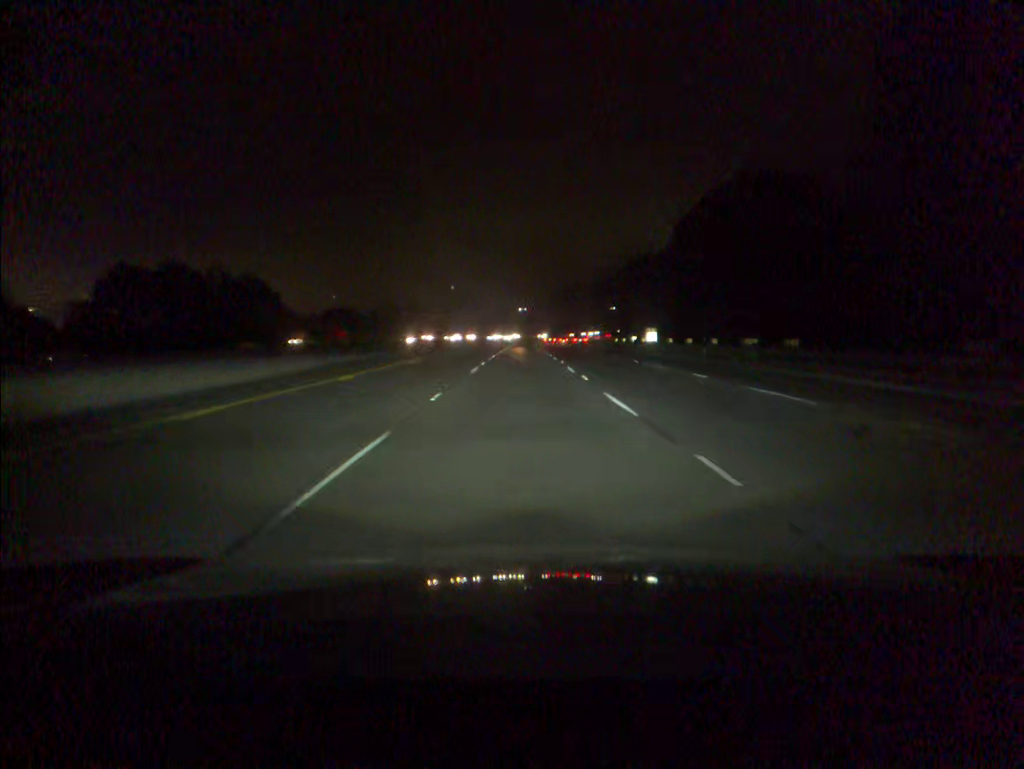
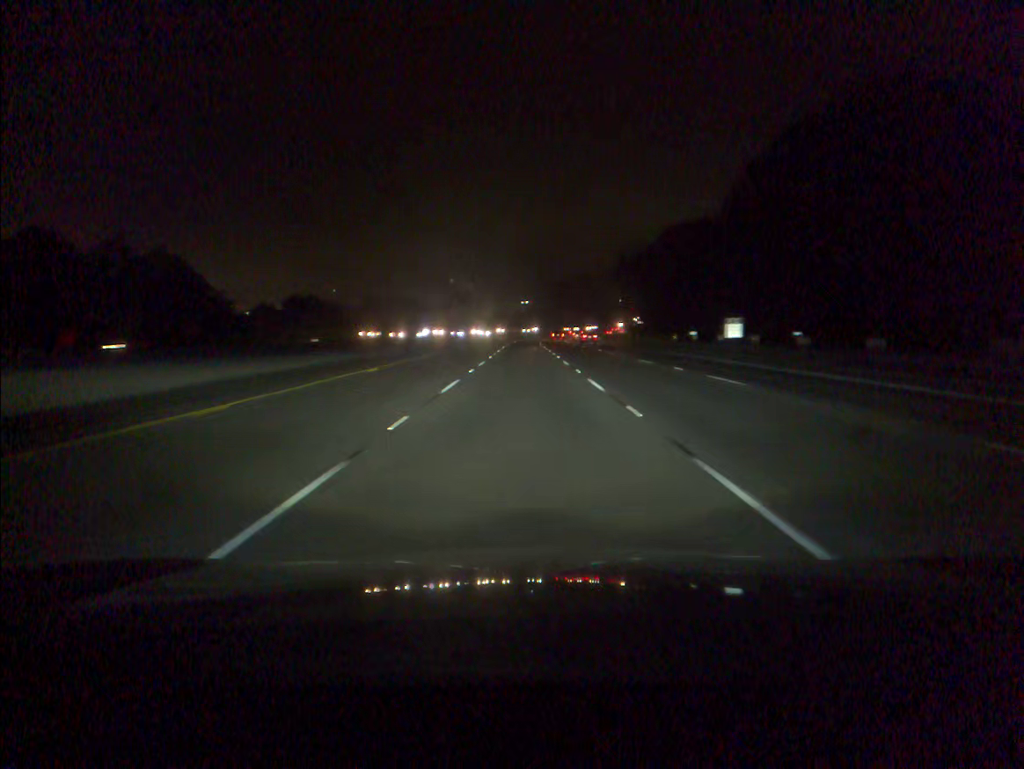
(-0.1, +38.9) m; 0°
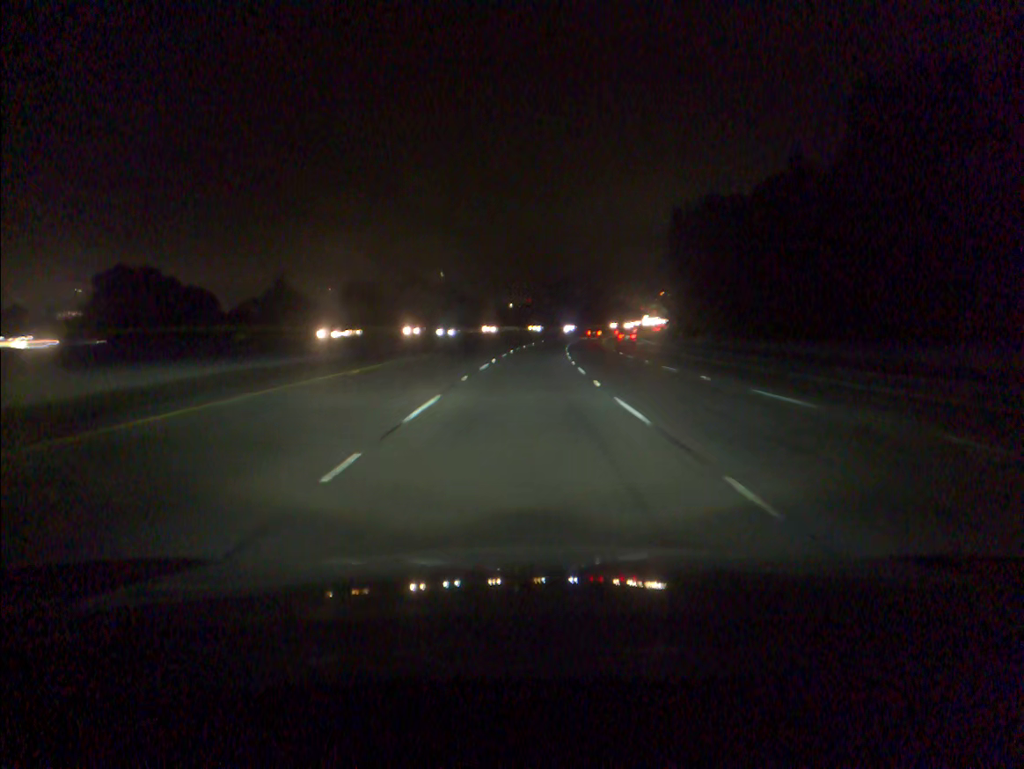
(-0.1, +77.7) m; 0°
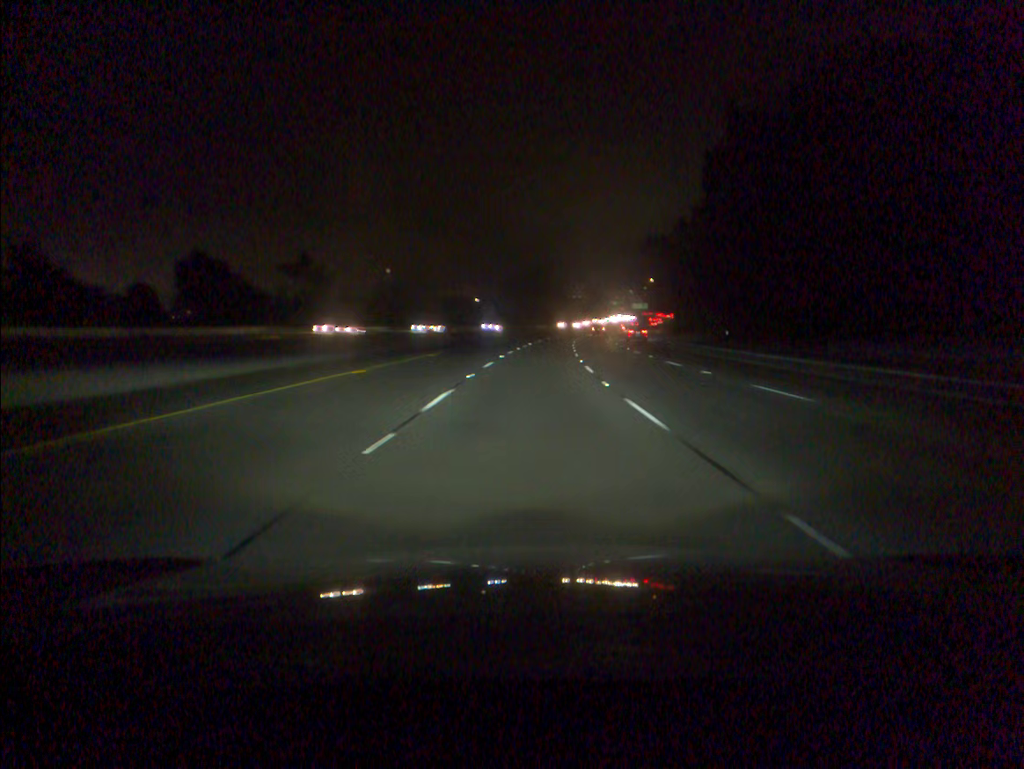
(+1.1, +58.1) m; +3°
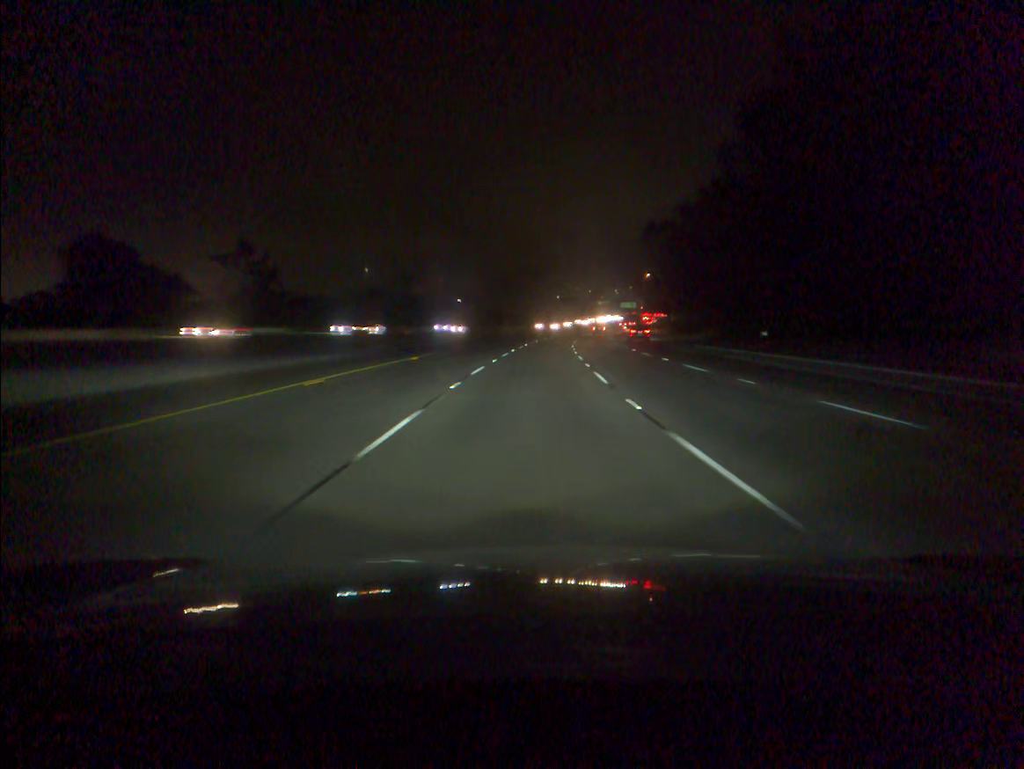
(+0.2, +19.3) m; +1°
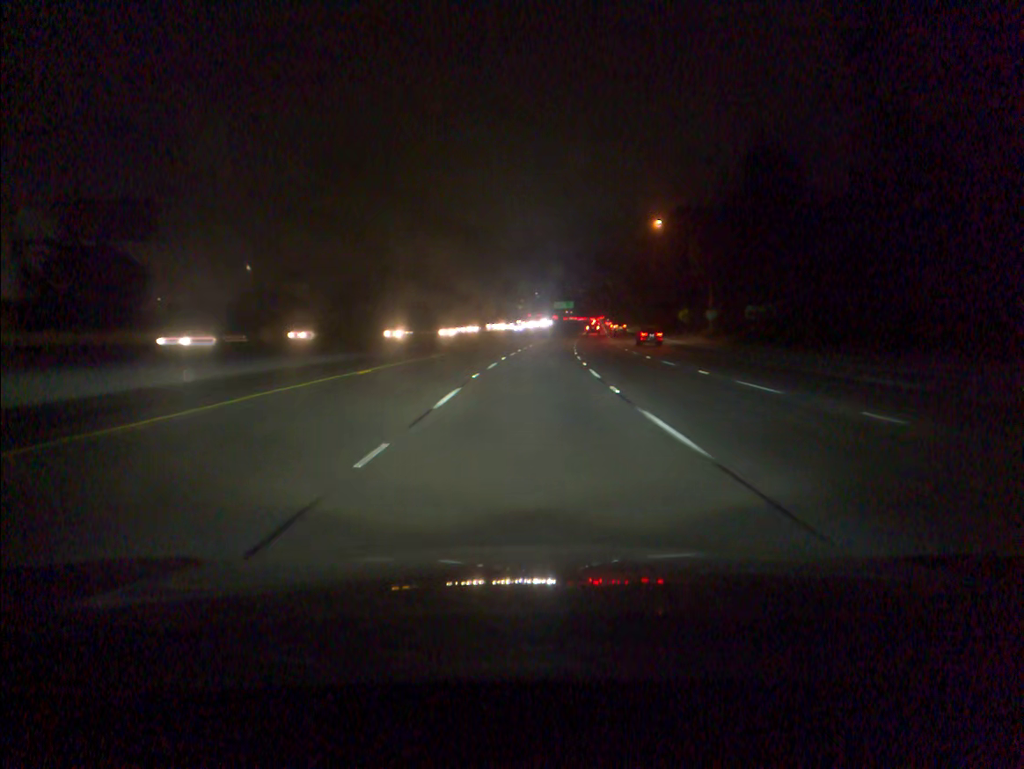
(+4.9, +96.1) m; +6°
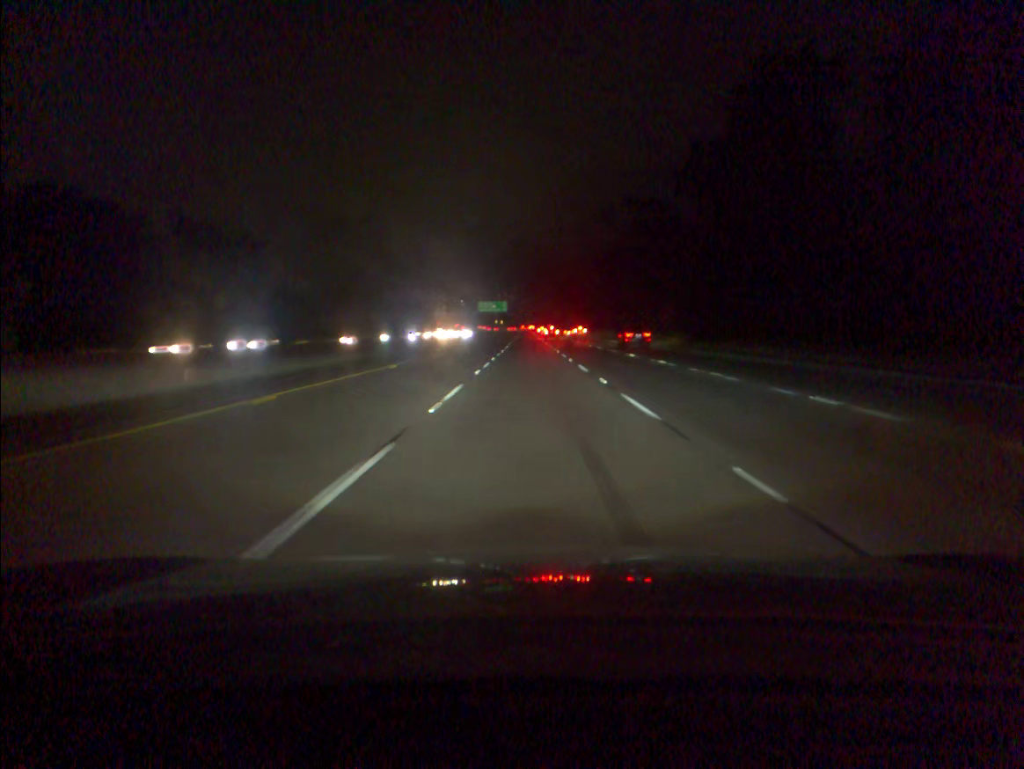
(+4.8, +96.2) m; +5°
